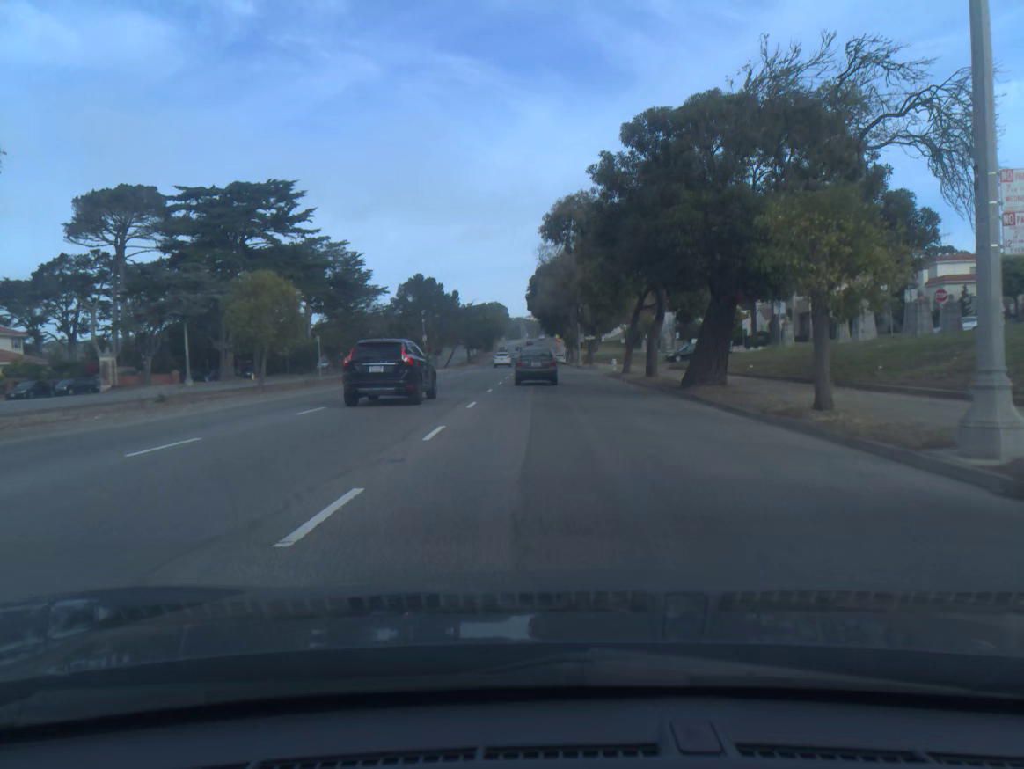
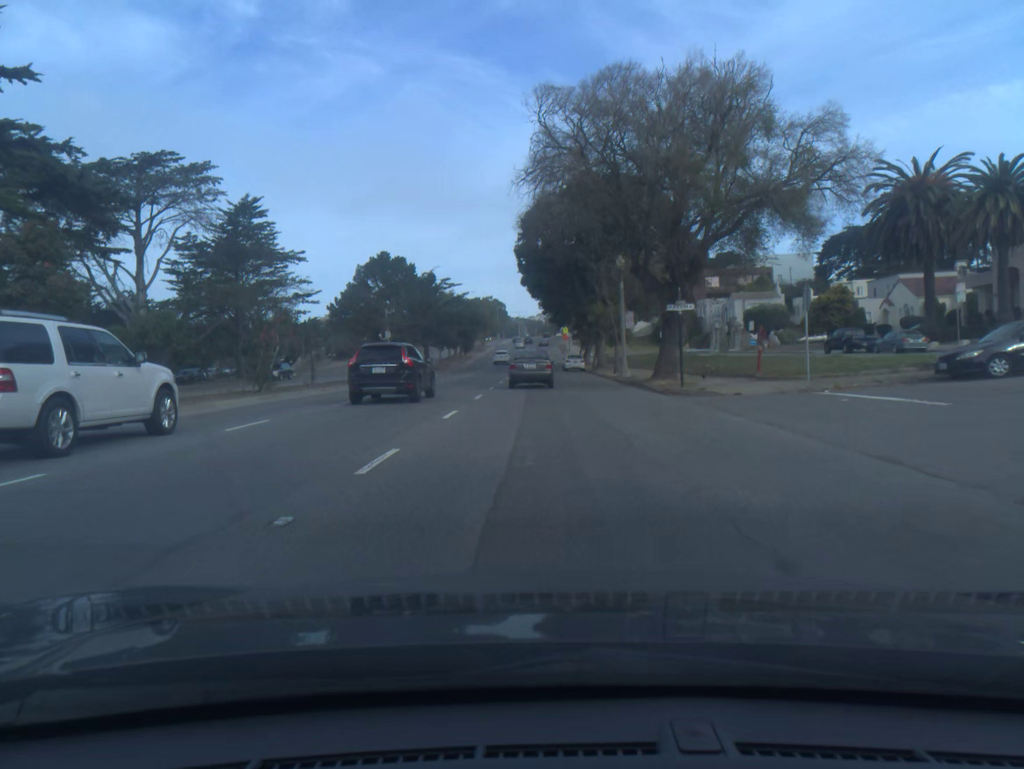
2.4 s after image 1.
(0.0, +46.7) m; 0°
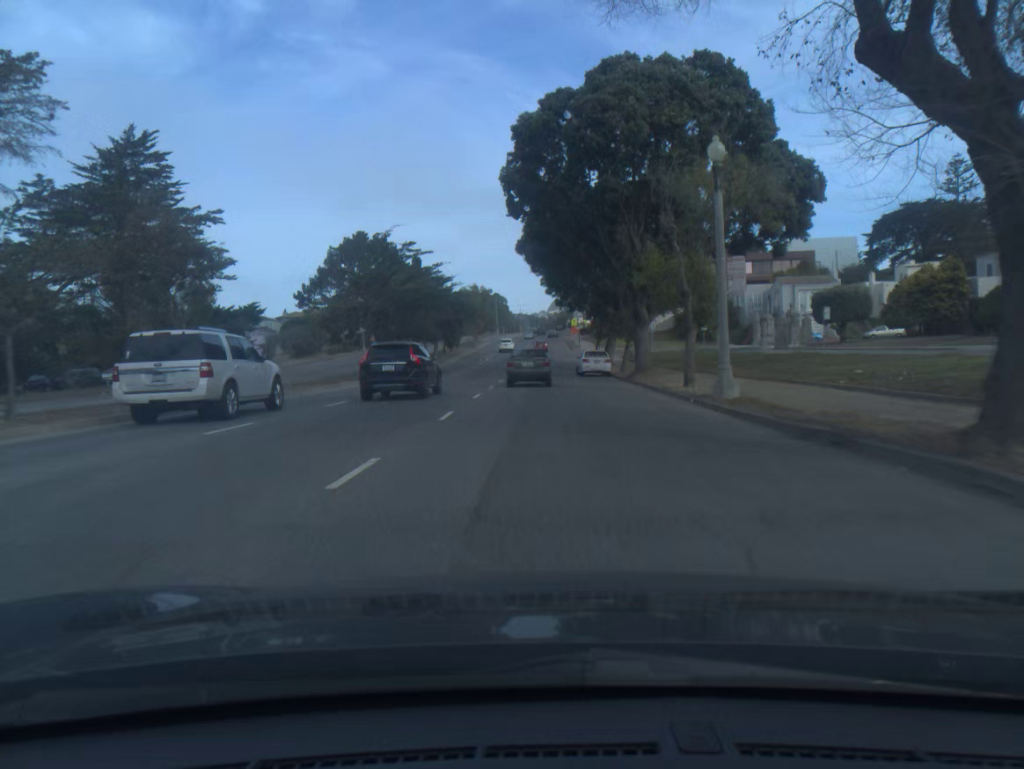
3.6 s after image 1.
(0.0, +22.7) m; 0°
